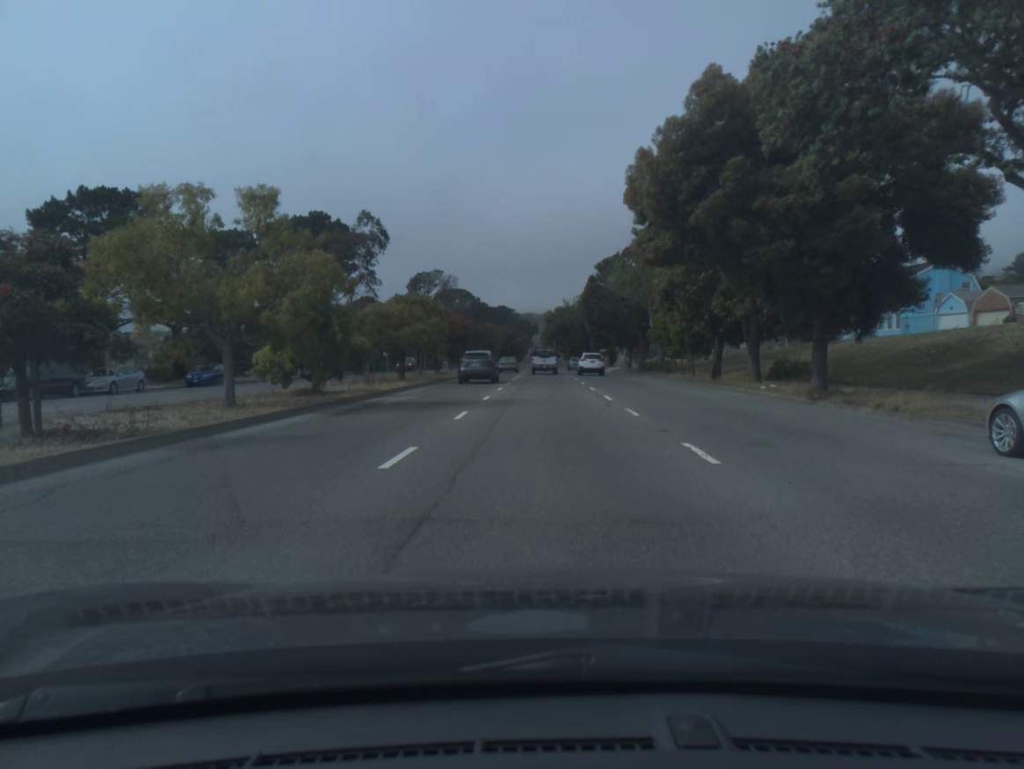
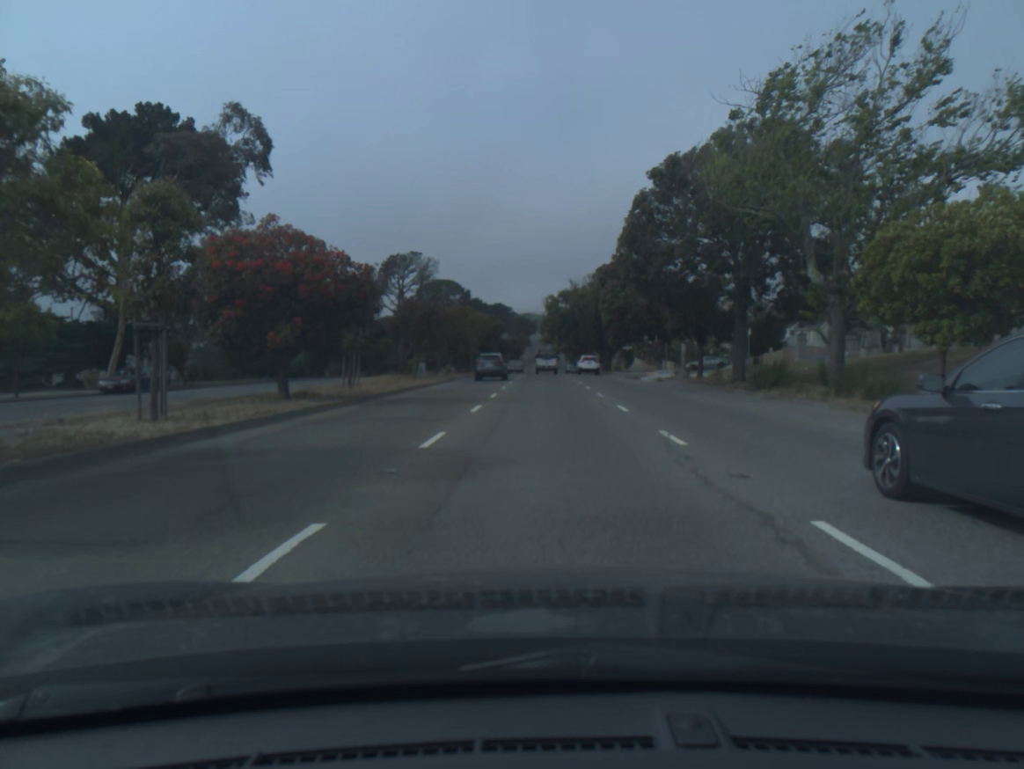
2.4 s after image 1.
(0.0, +33.5) m; 0°
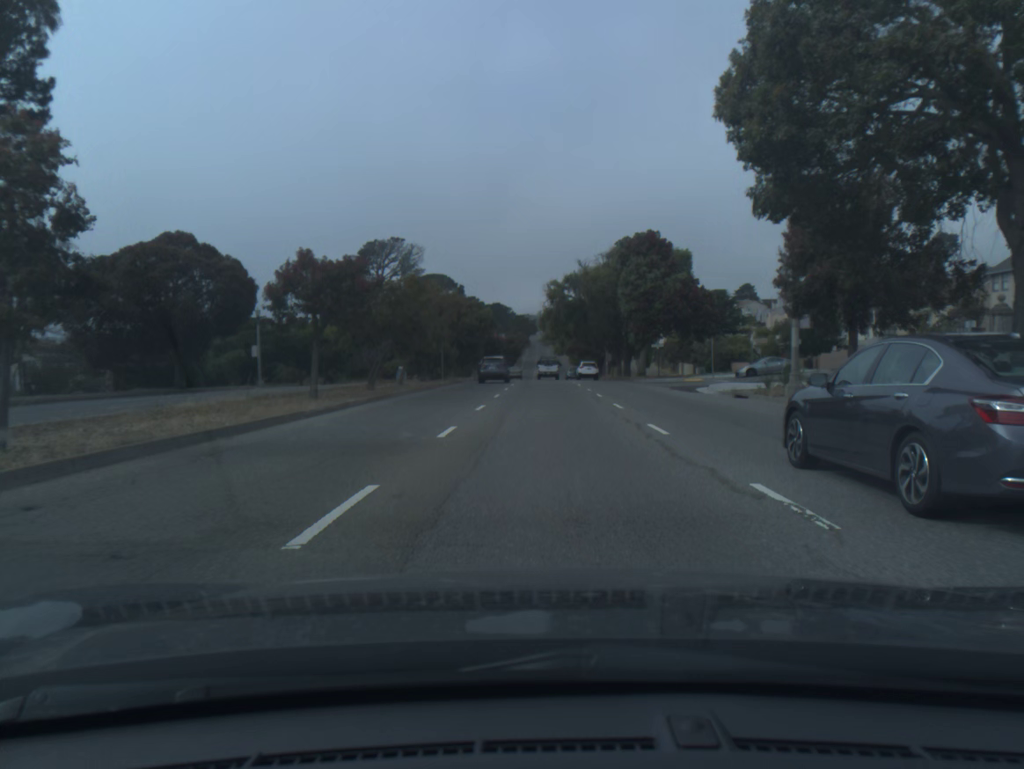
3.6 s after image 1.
(0.0, +20.2) m; 0°
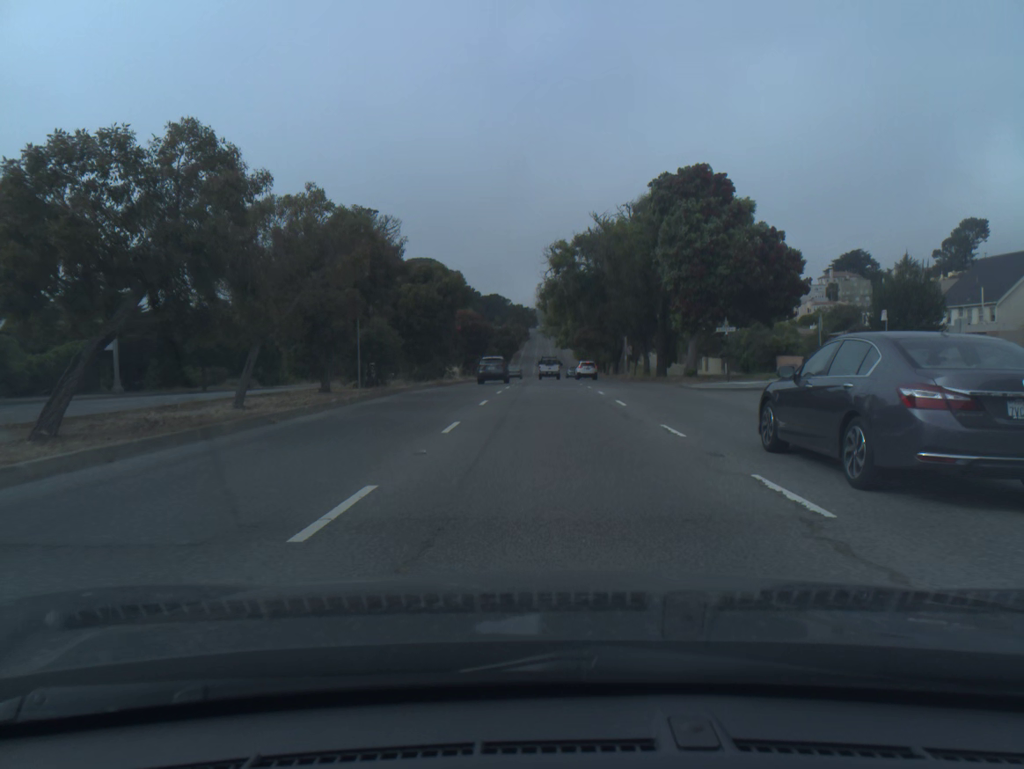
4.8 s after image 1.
(0.0, +21.8) m; 0°
